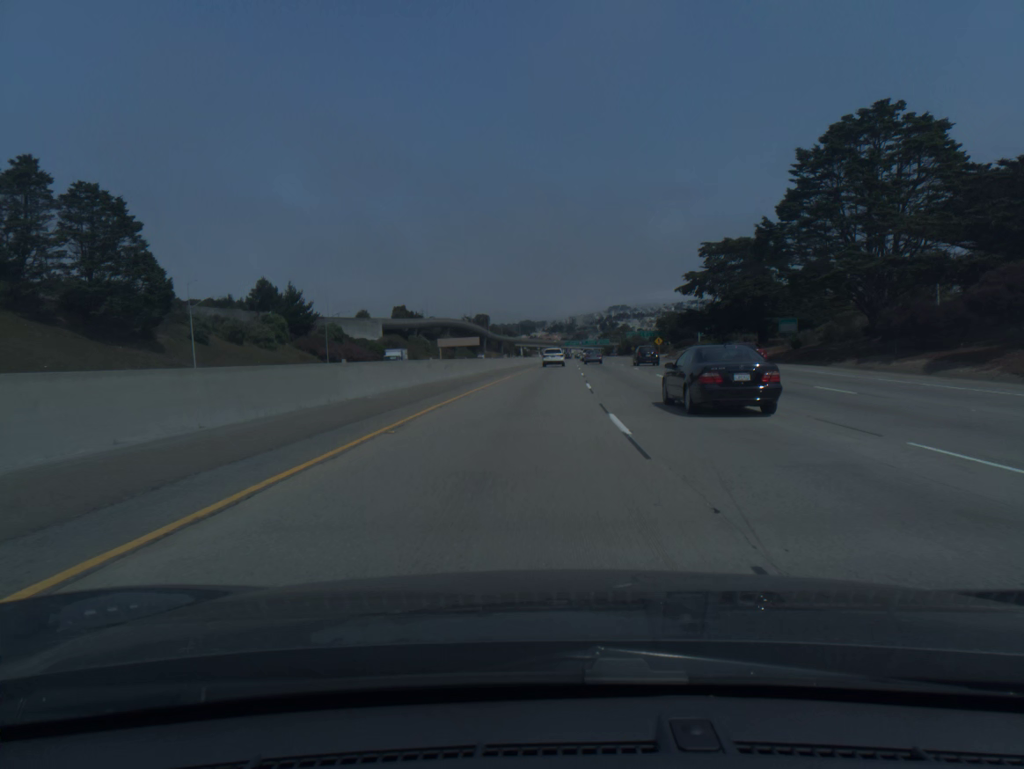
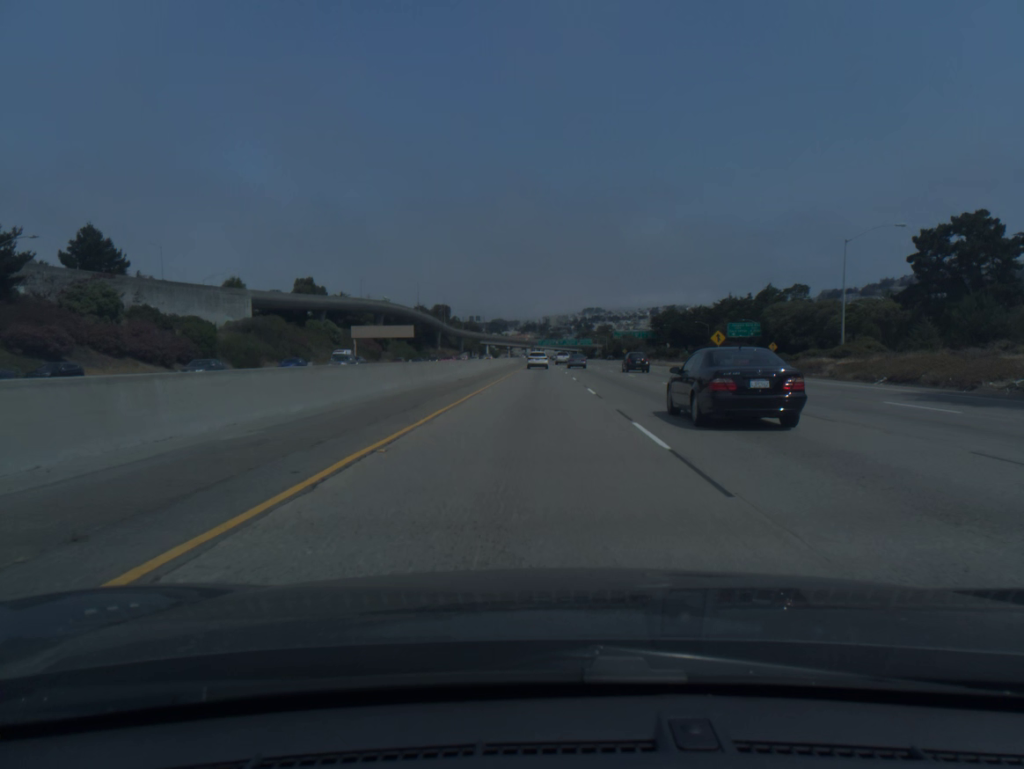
(+2.0, +75.2) m; +2°
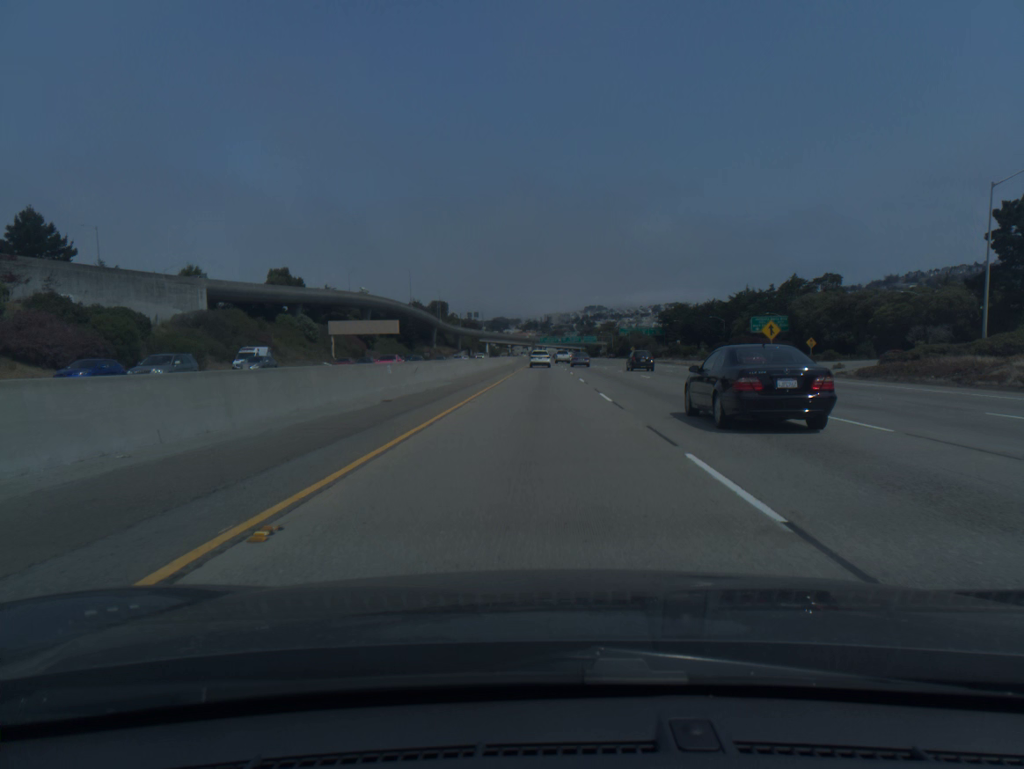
(0.0, +19.0) m; 0°
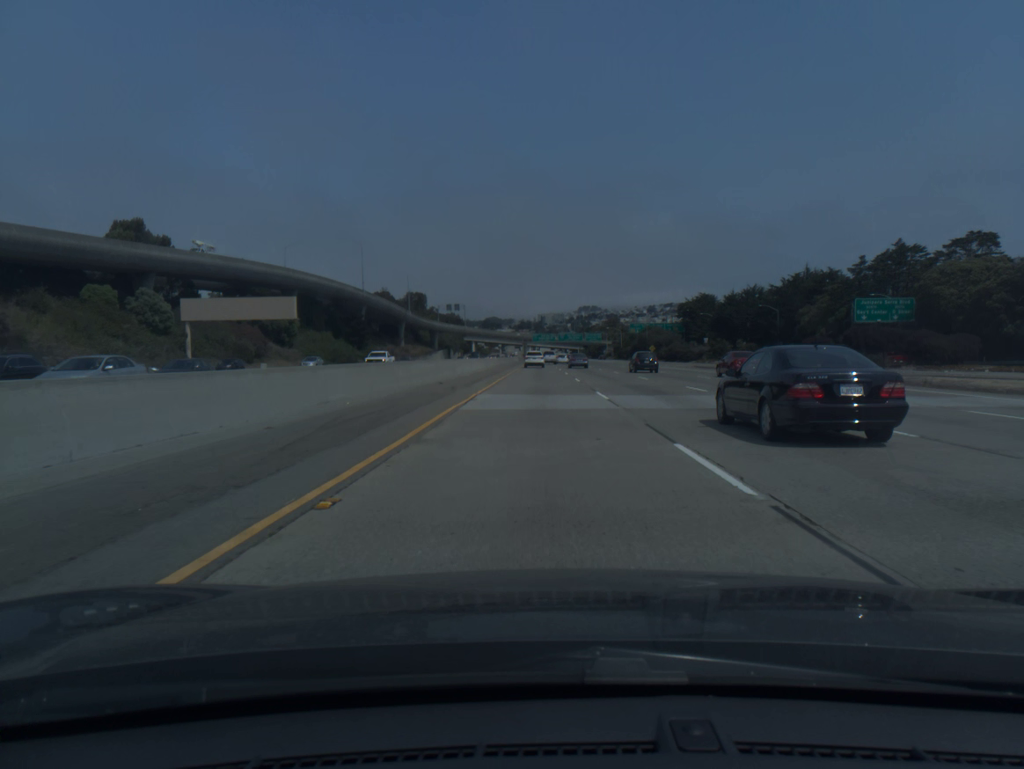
(+0.2, +57.3) m; 0°
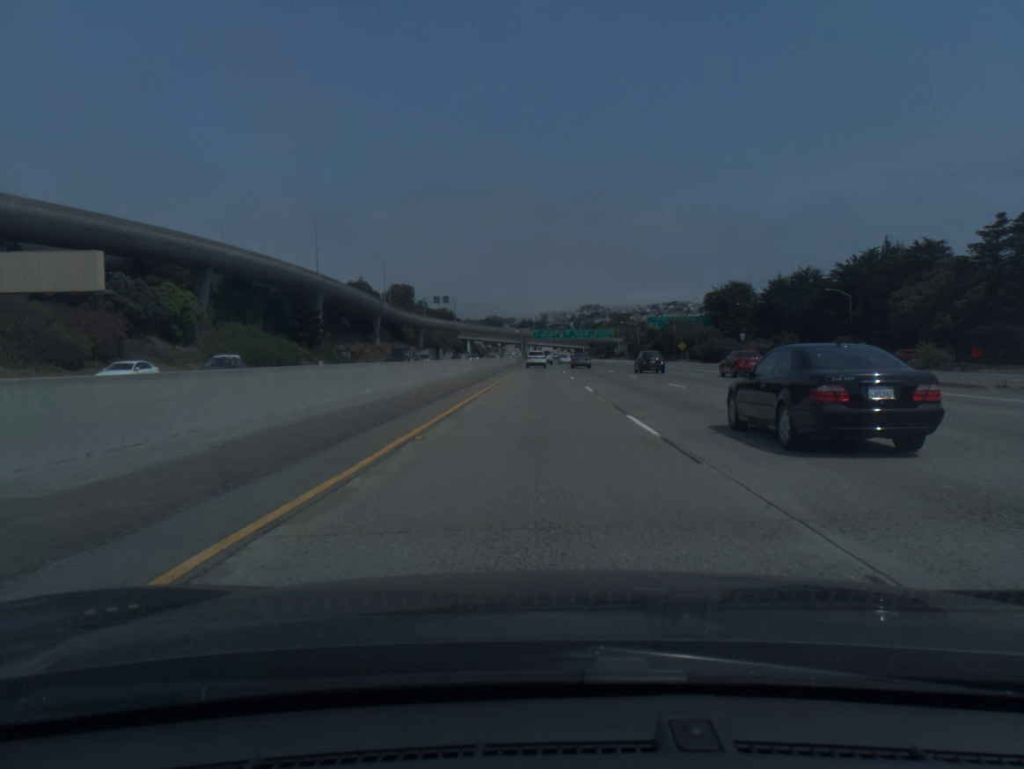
(0.0, +38.6) m; 0°
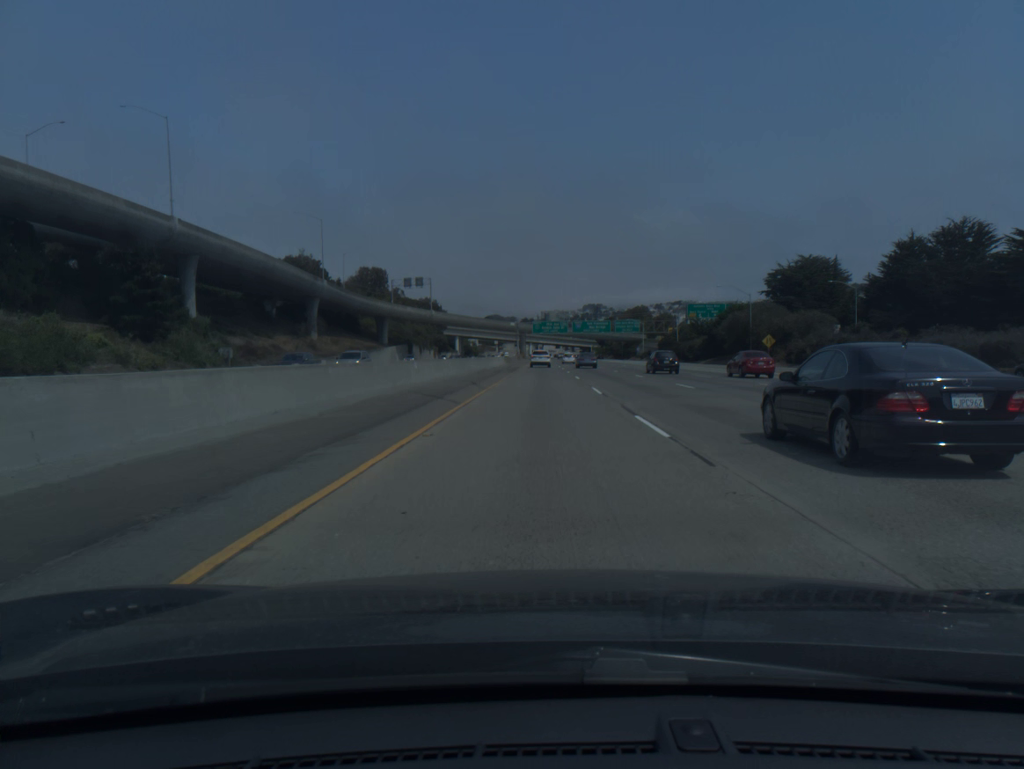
(-0.1, +58.3) m; 0°
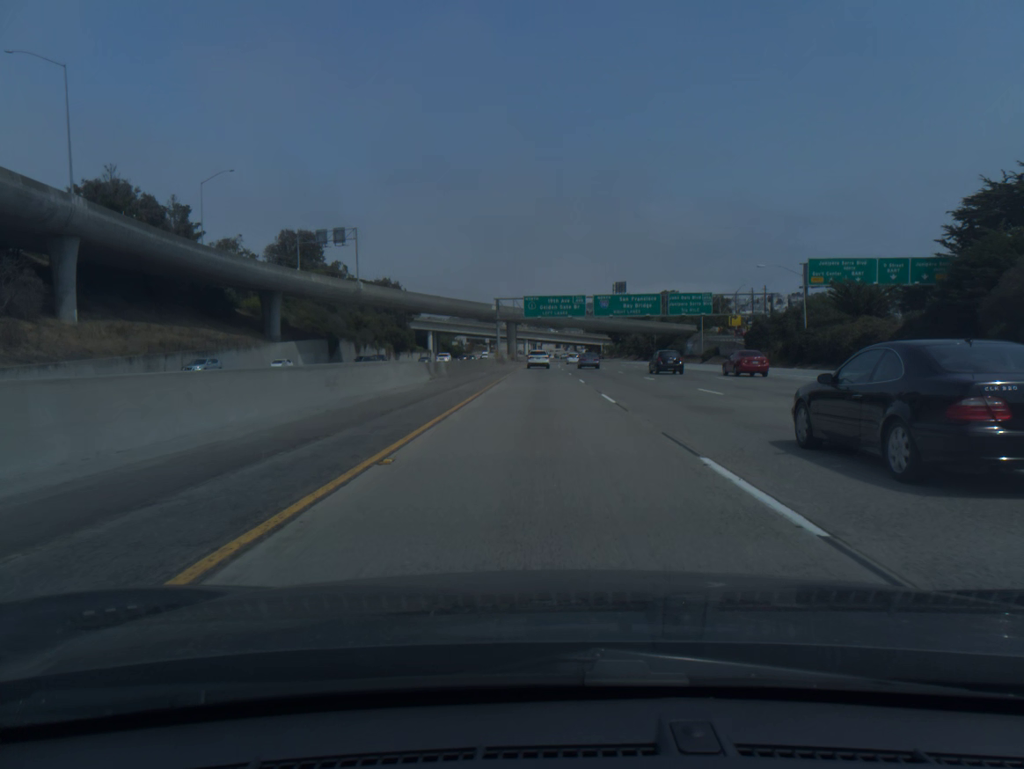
(+0.1, +76.0) m; 0°
